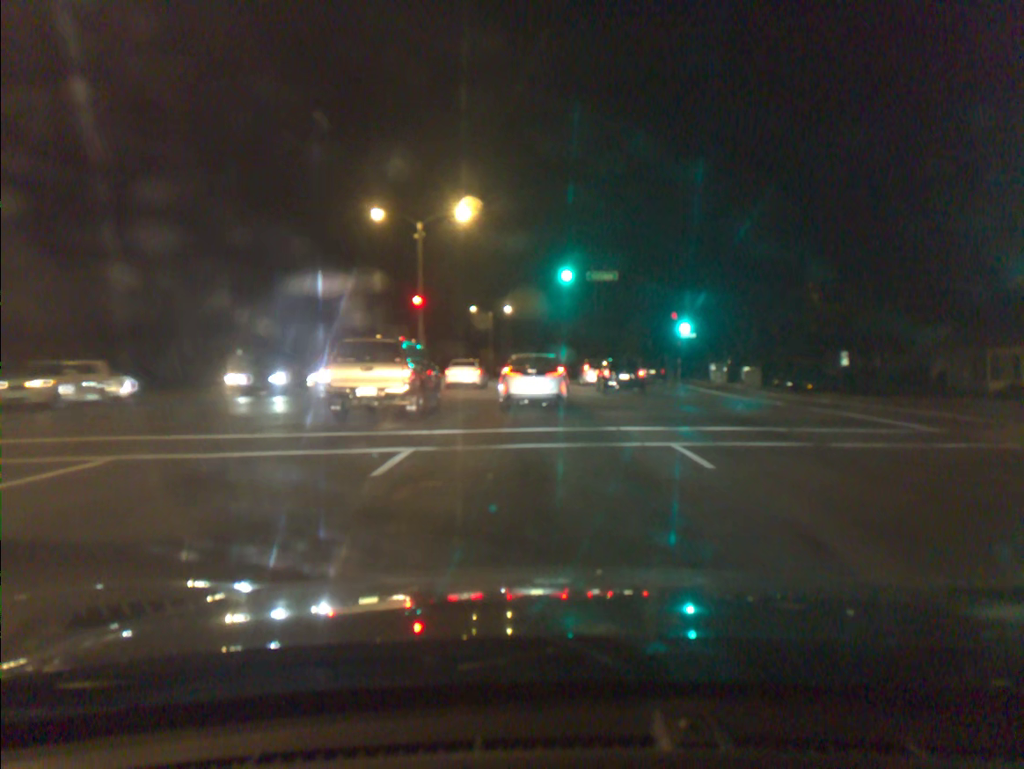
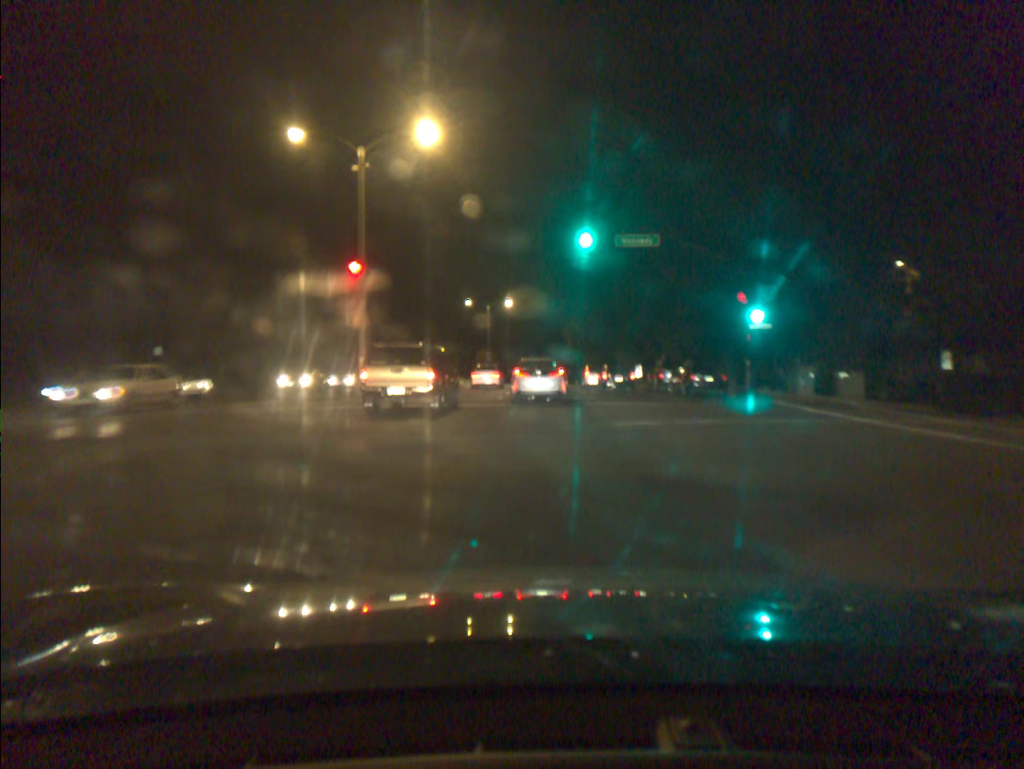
(-0.1, +14.0) m; -1°
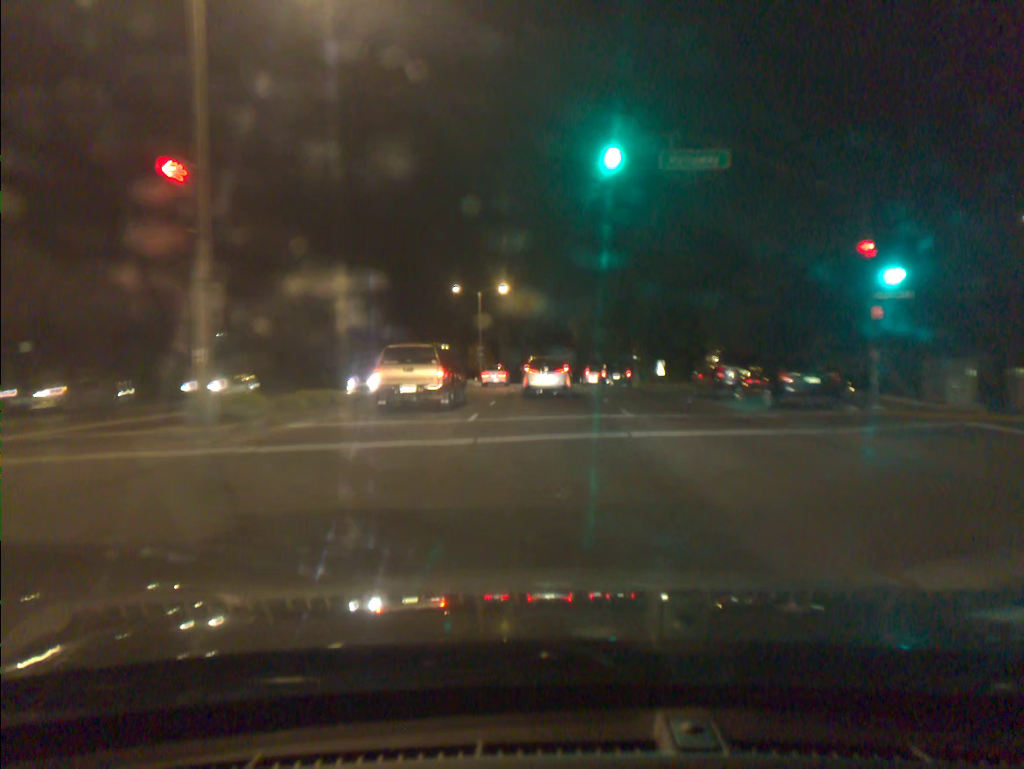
(0.0, +12.3) m; 0°
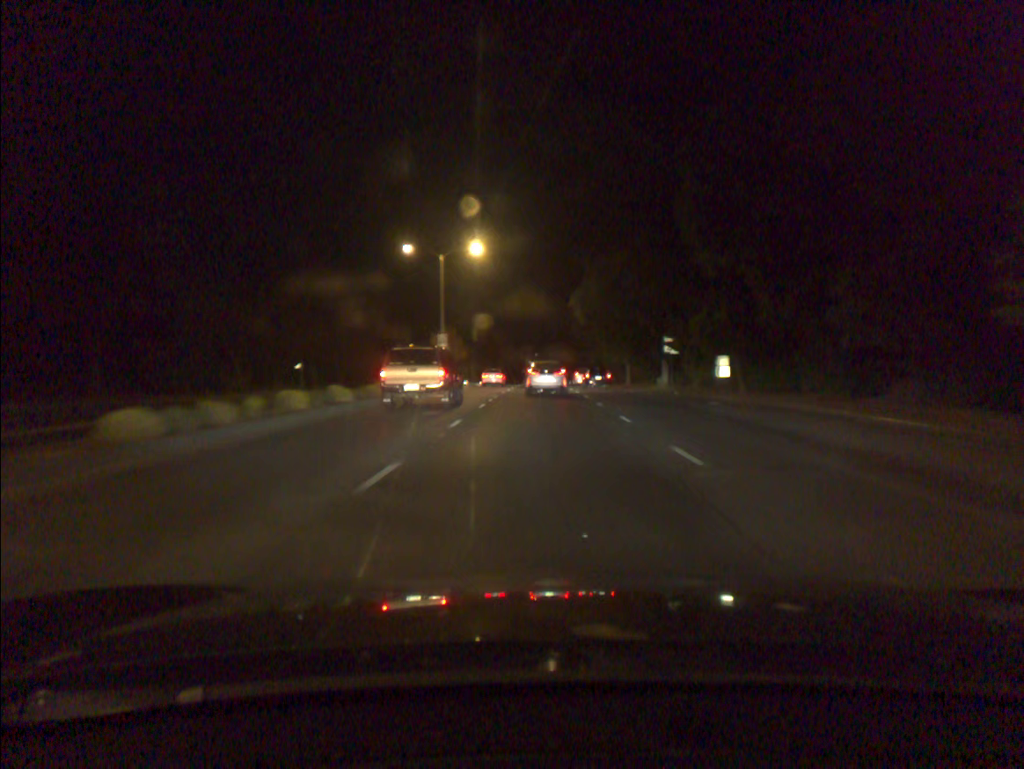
(+0.1, +22.3) m; +1°
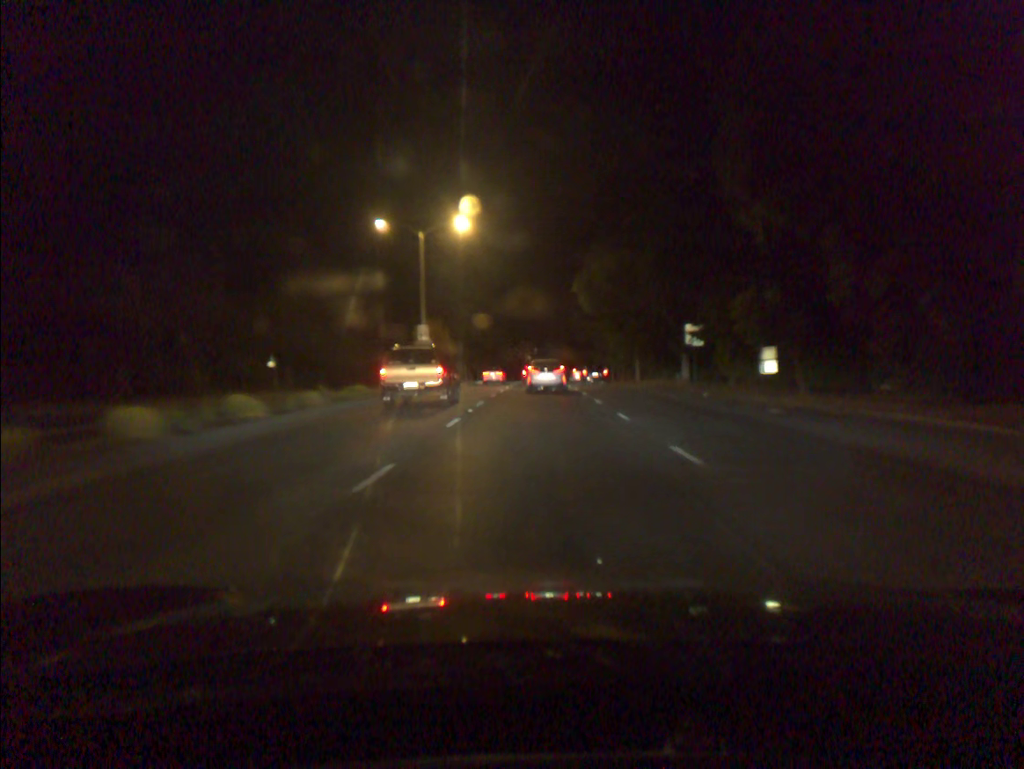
(0.0, +7.4) m; 0°
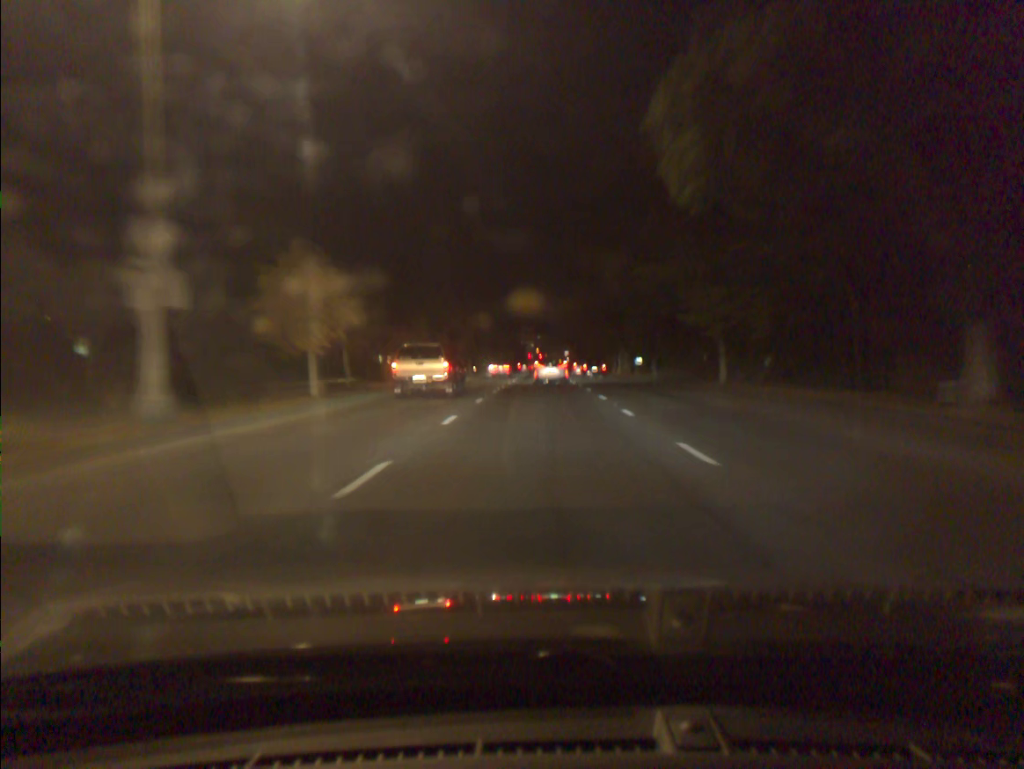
(0.0, +29.7) m; 0°
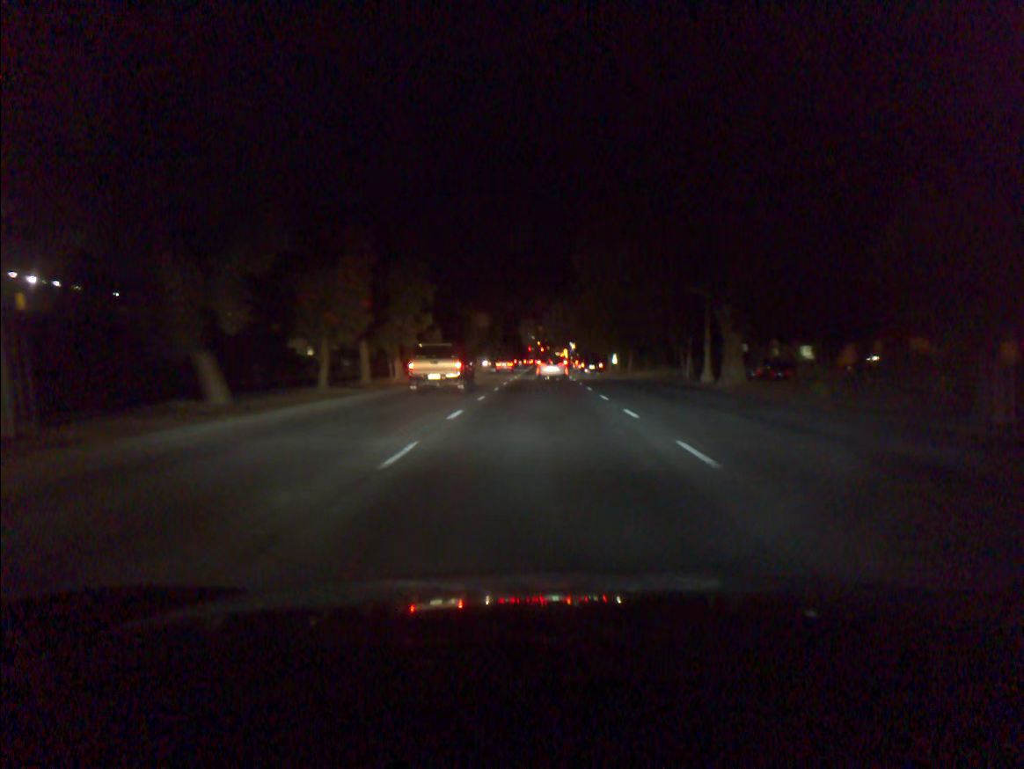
(0.0, +42.6) m; 0°
